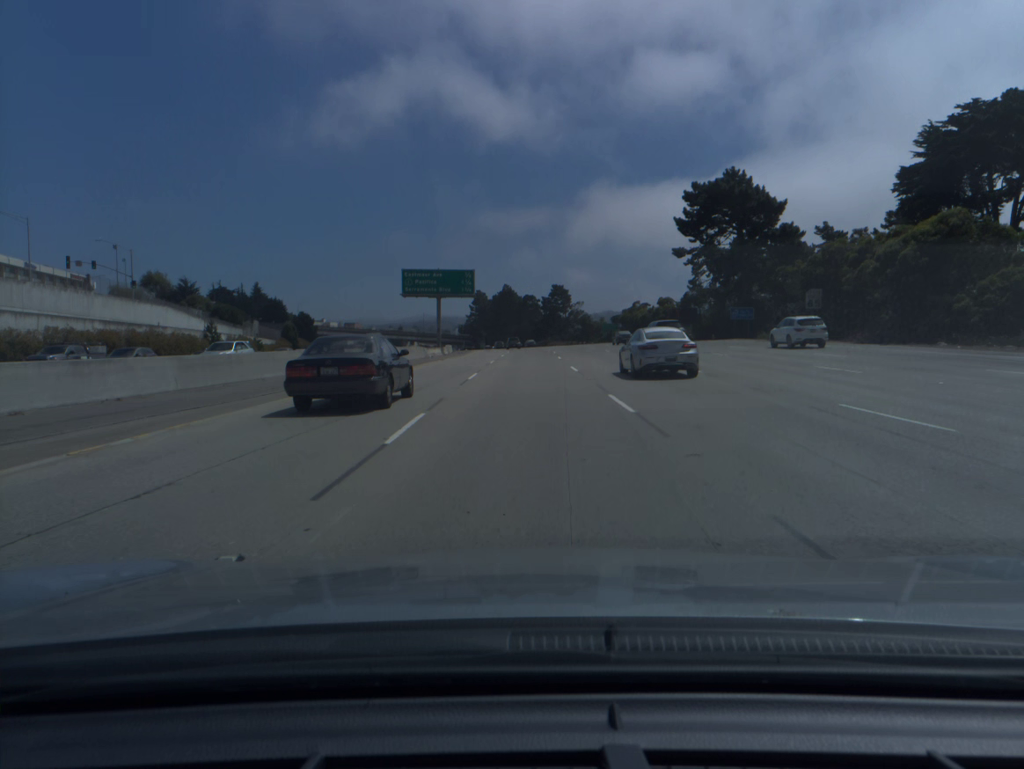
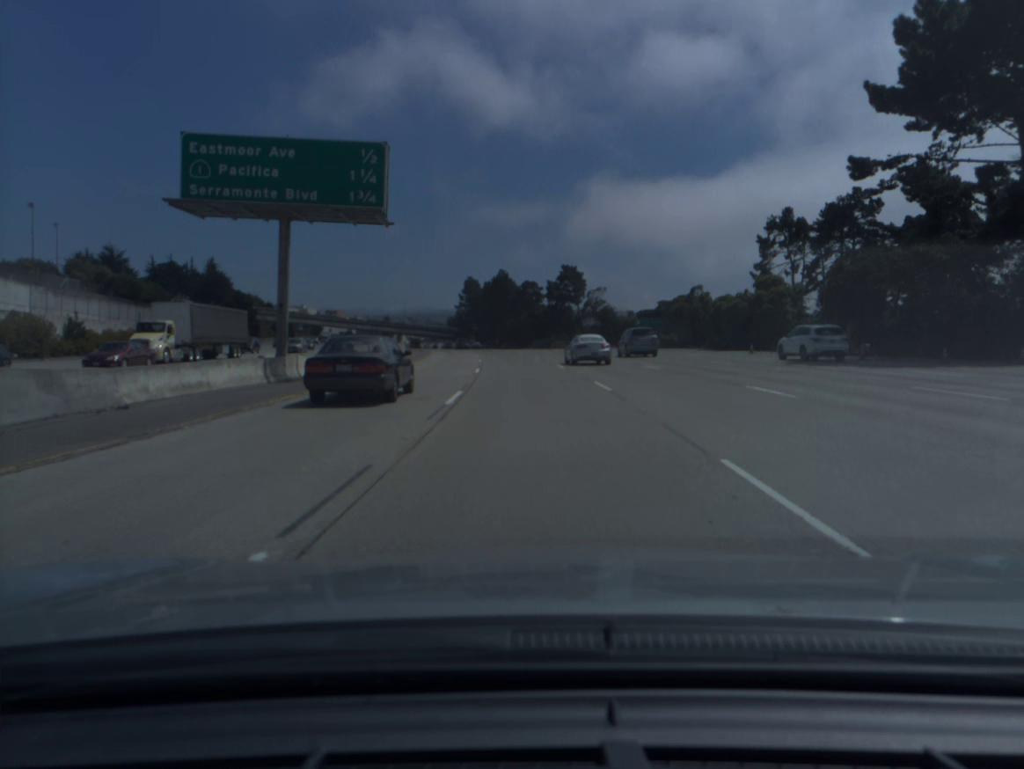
(+0.2, +52.2) m; 0°
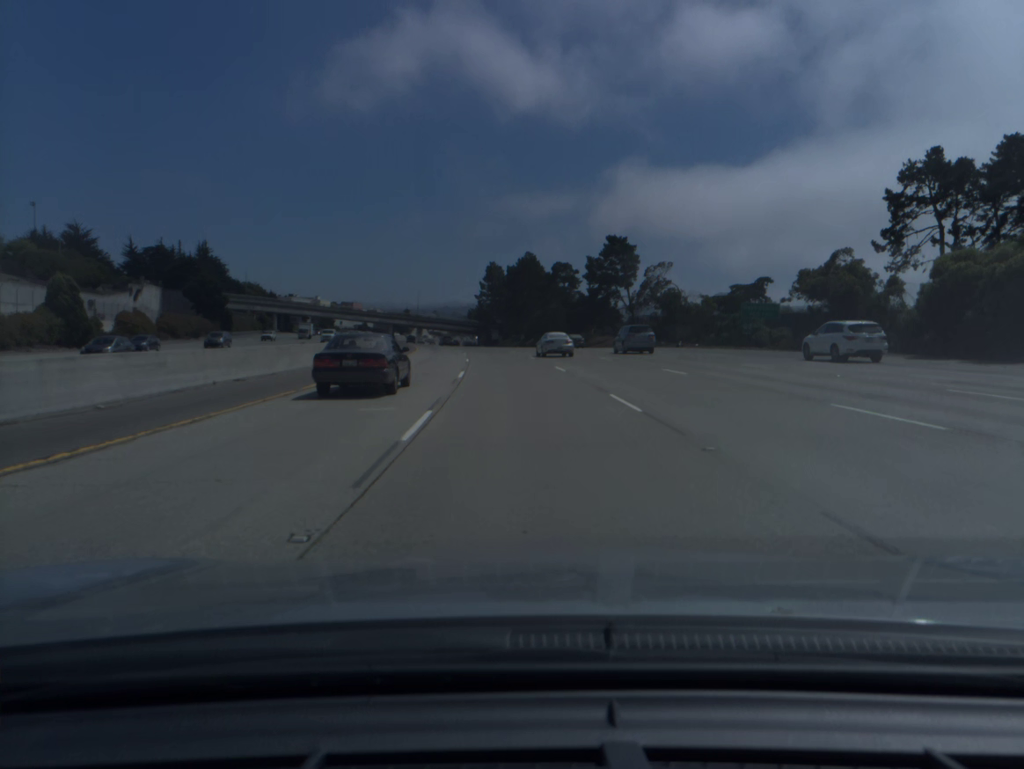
(-0.5, +35.0) m; -2°
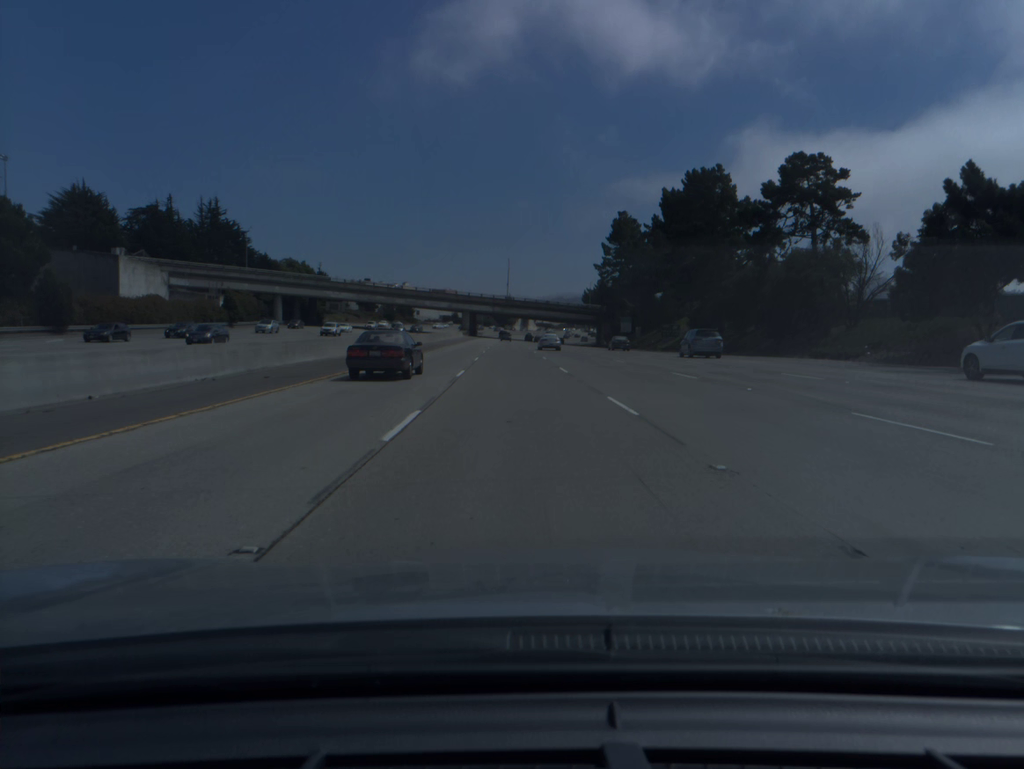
(-6.2, +87.9) m; -8°
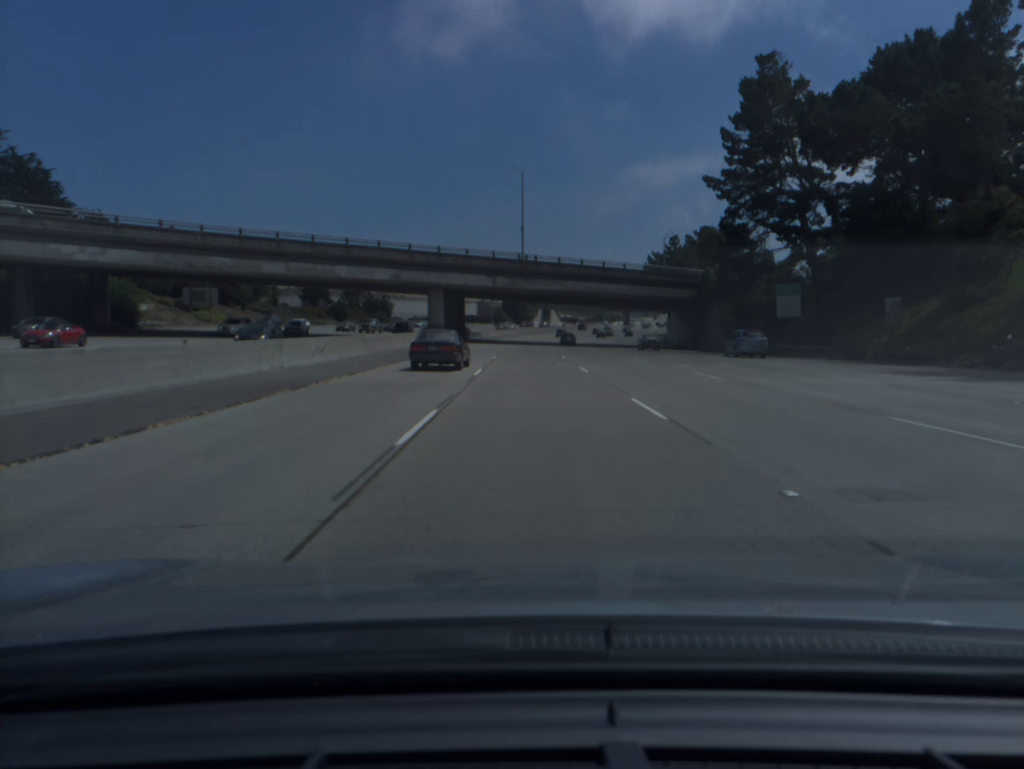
(-1.9, +88.2) m; -1°
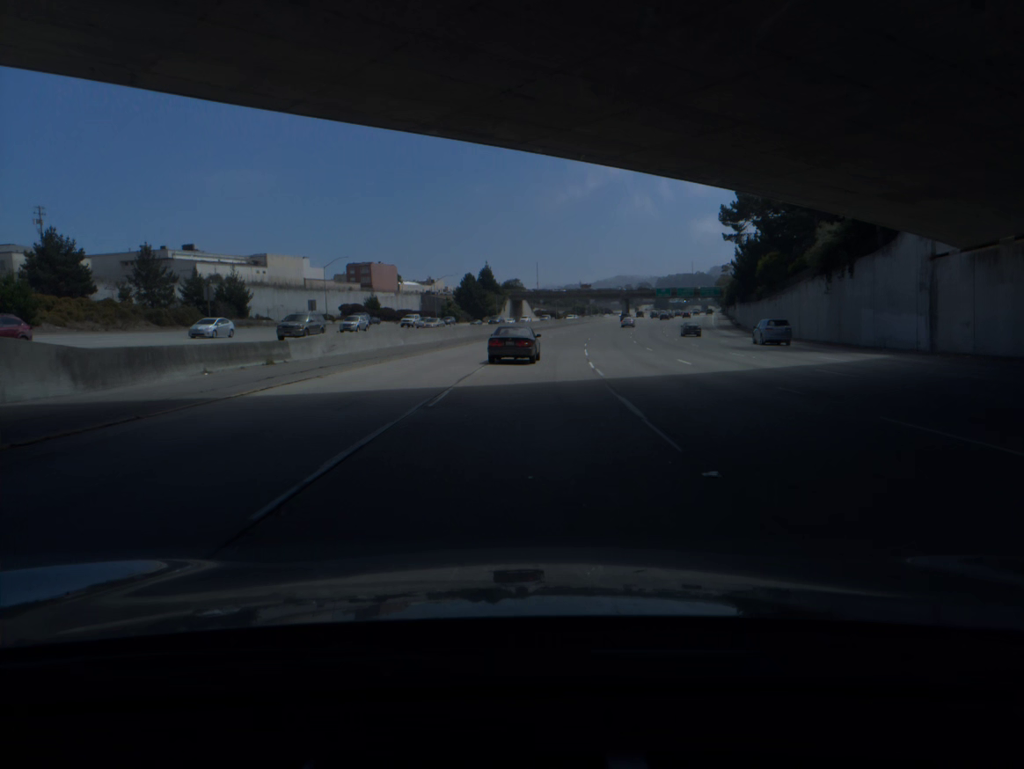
(+0.9, +87.6) m; +2°
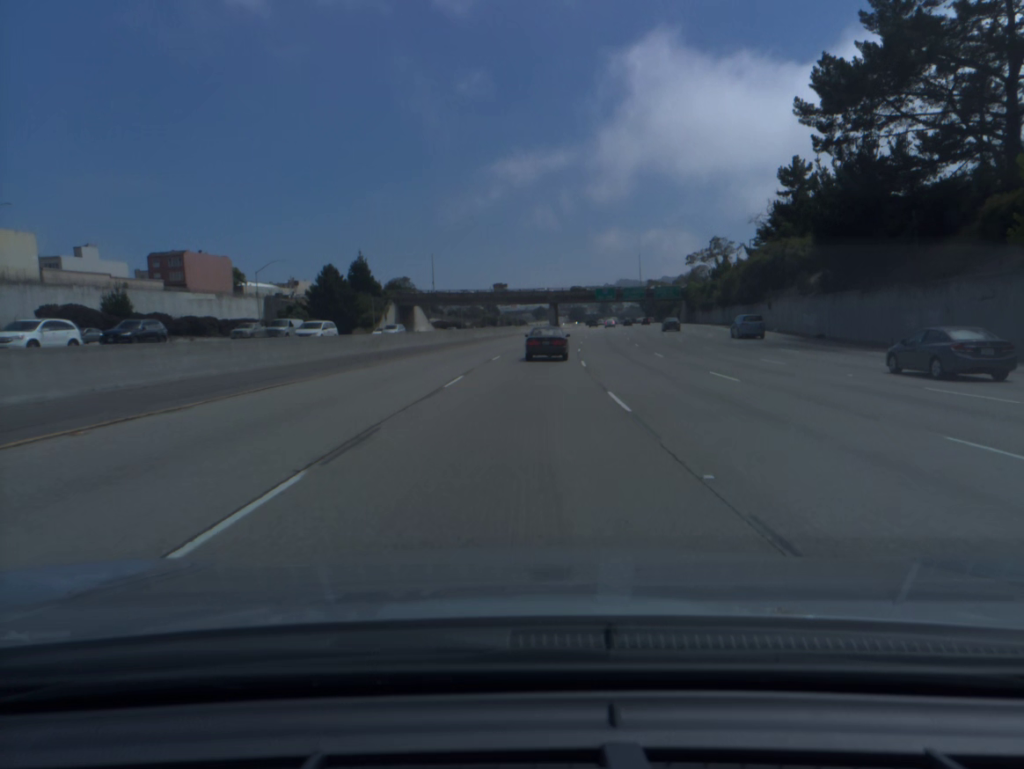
(+3.9, +67.9) m; +7°
